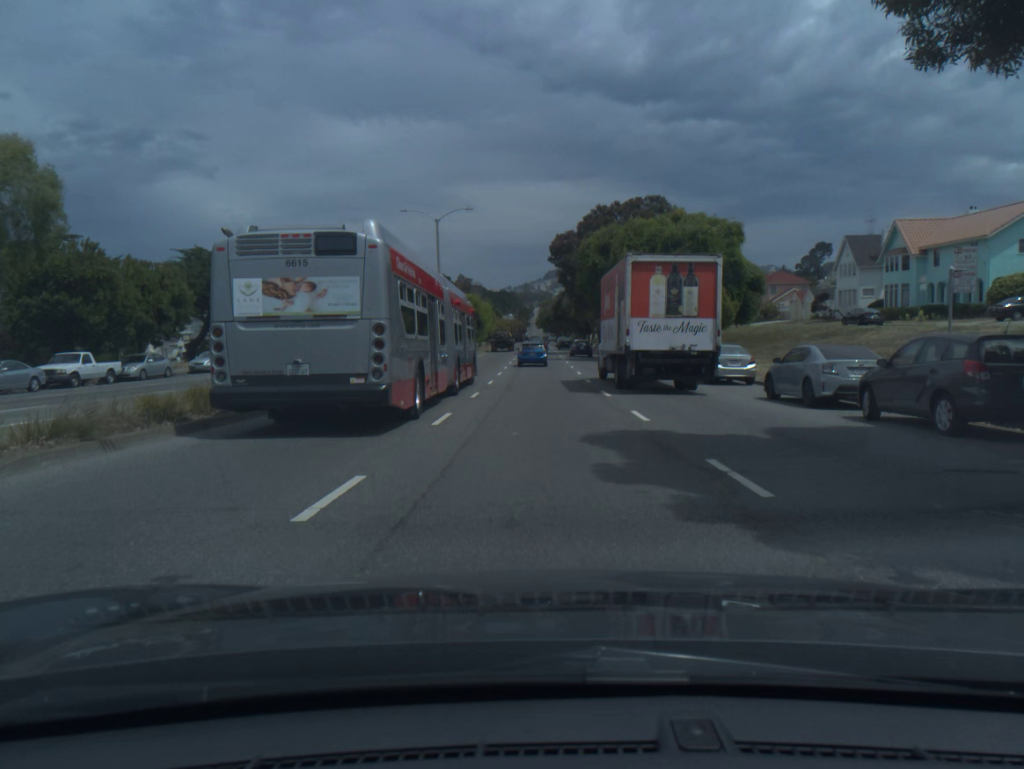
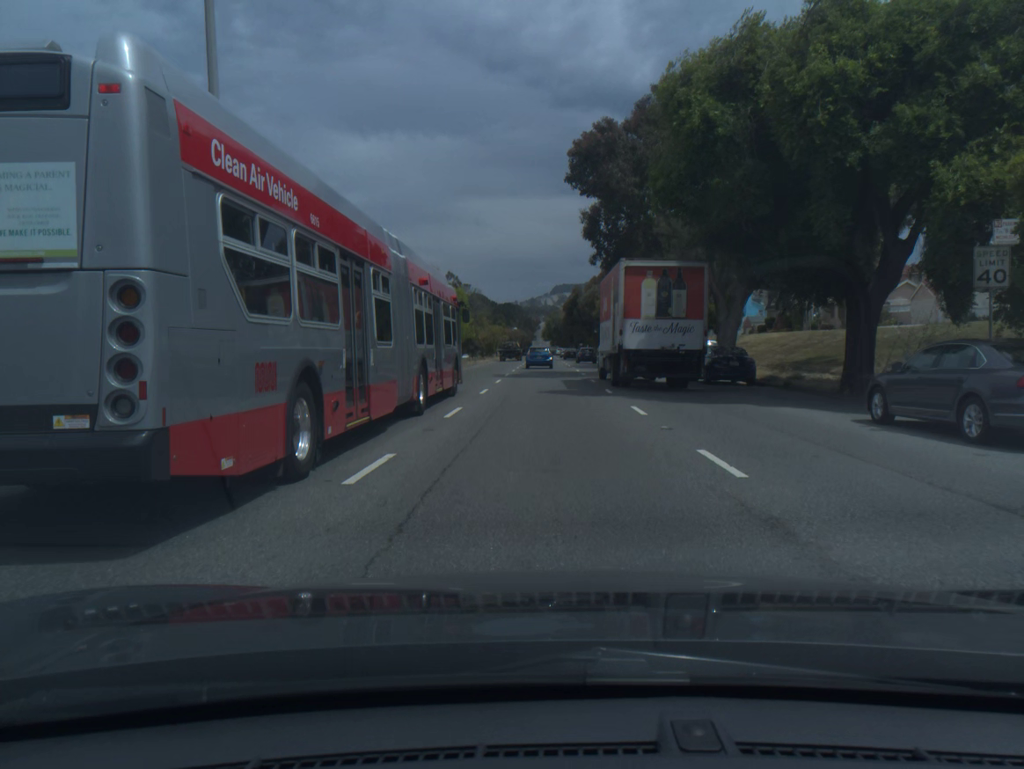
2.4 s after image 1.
(-0.1, +35.3) m; 0°
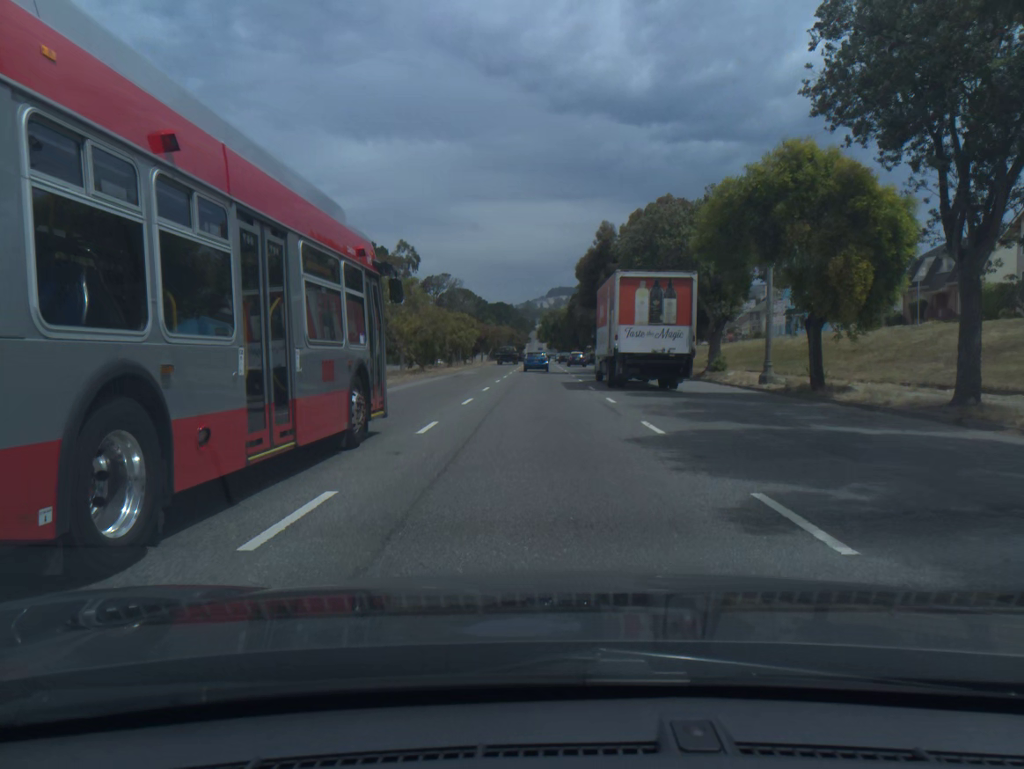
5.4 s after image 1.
(+0.2, +46.4) m; 0°
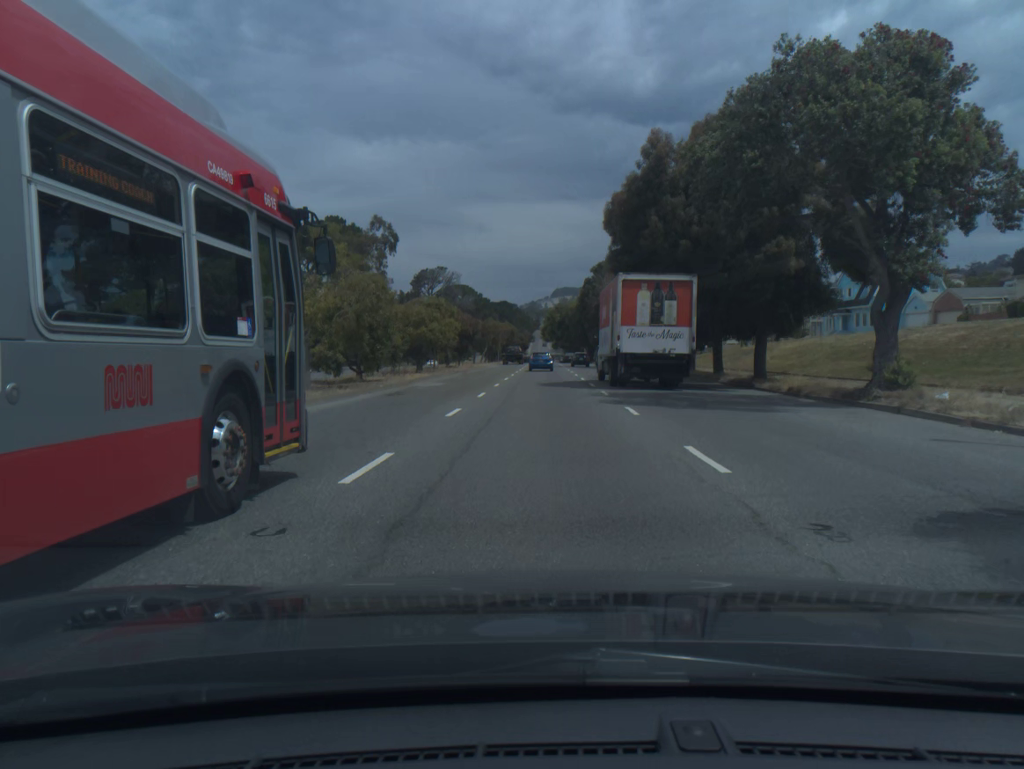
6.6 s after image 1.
(0.0, +18.8) m; 0°
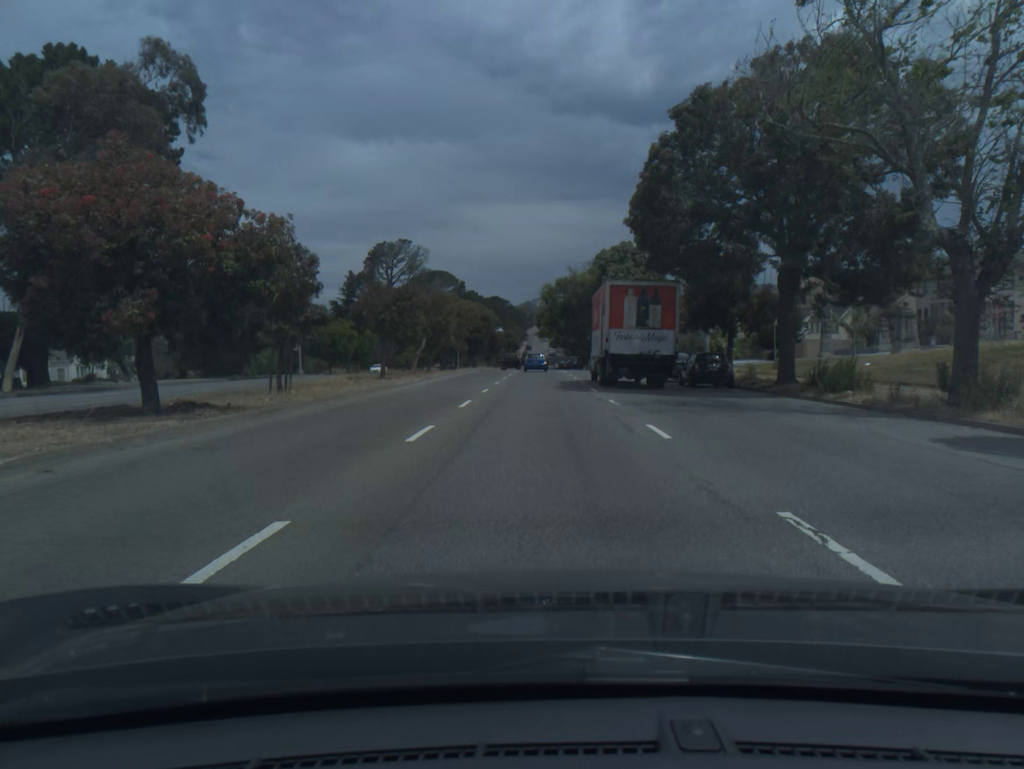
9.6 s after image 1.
(+0.1, +47.6) m; 0°
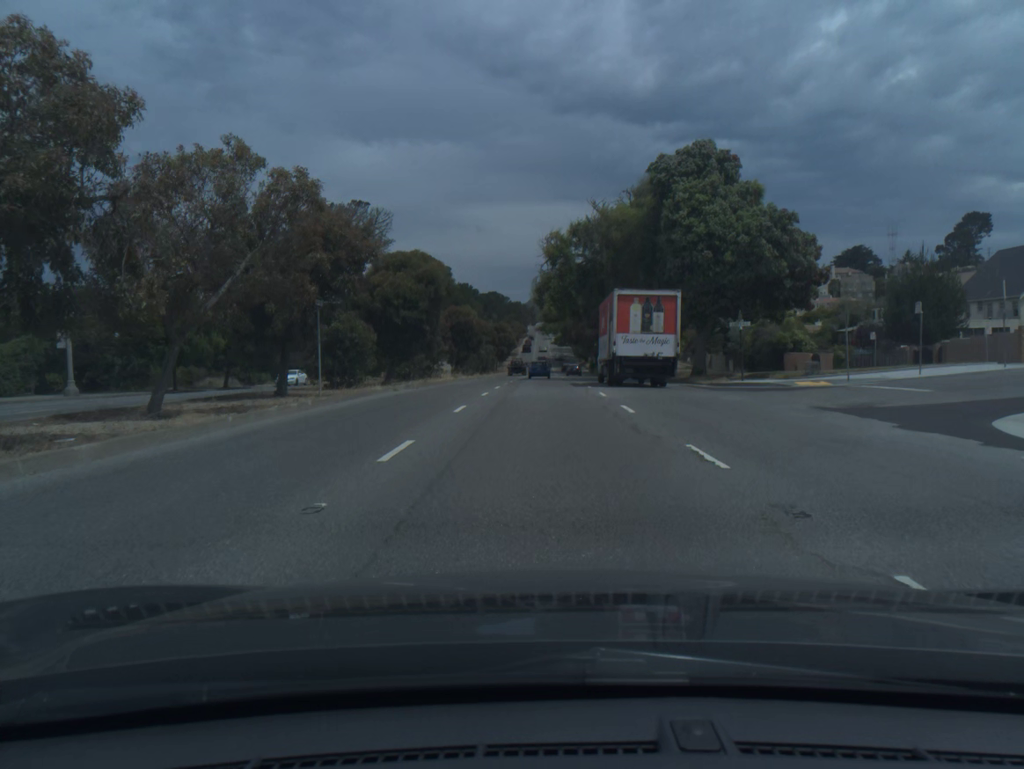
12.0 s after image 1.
(-0.1, +38.6) m; 0°
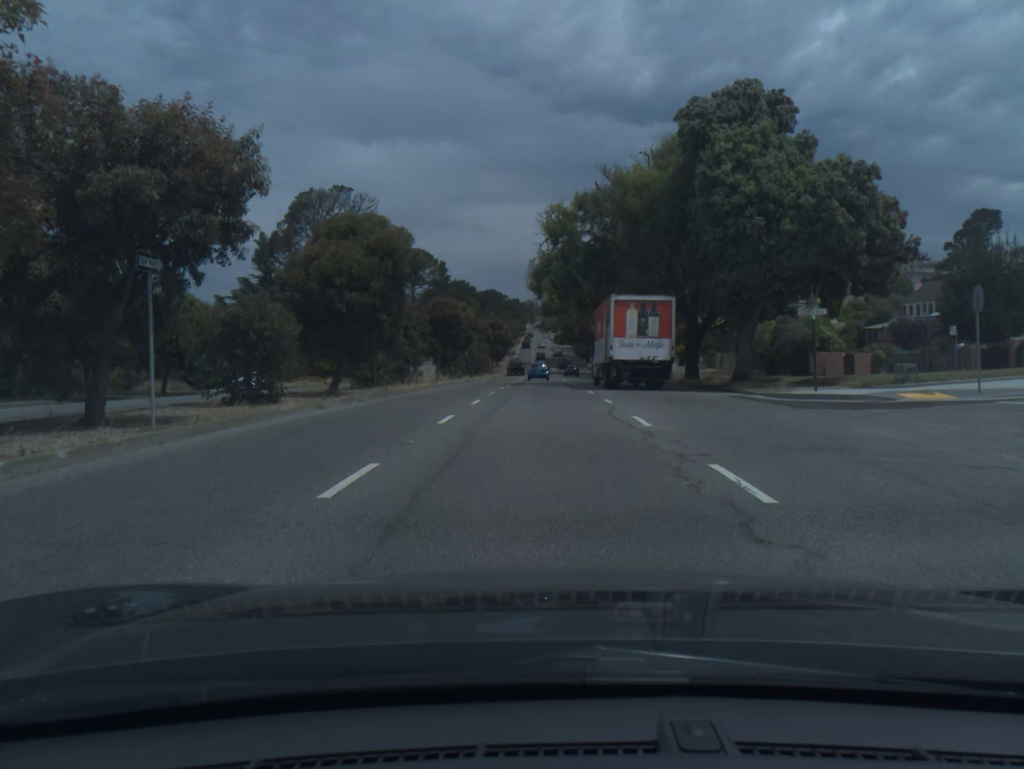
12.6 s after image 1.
(0.0, +9.7) m; 0°
